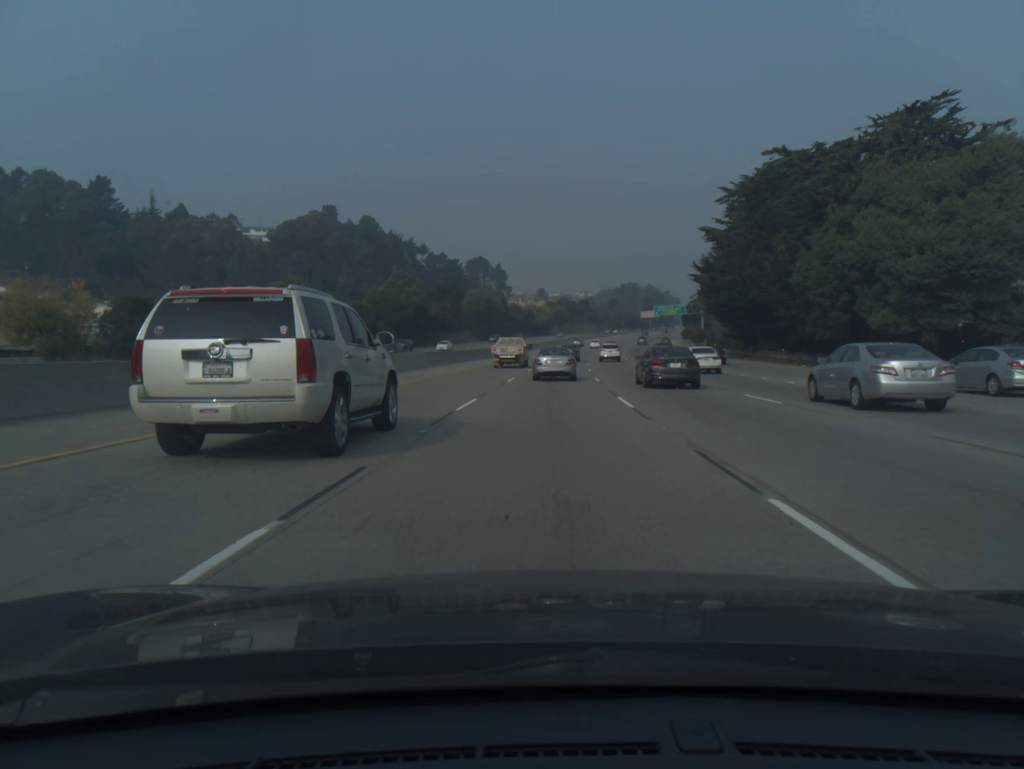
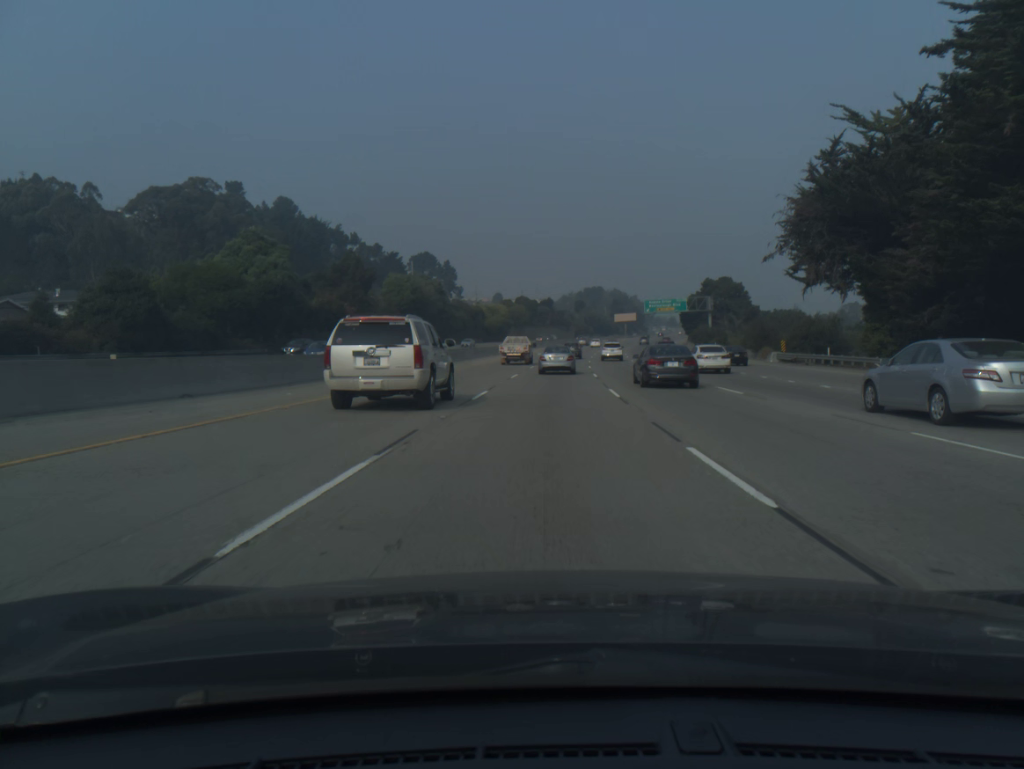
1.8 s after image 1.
(+1.5, +54.8) m; +3°
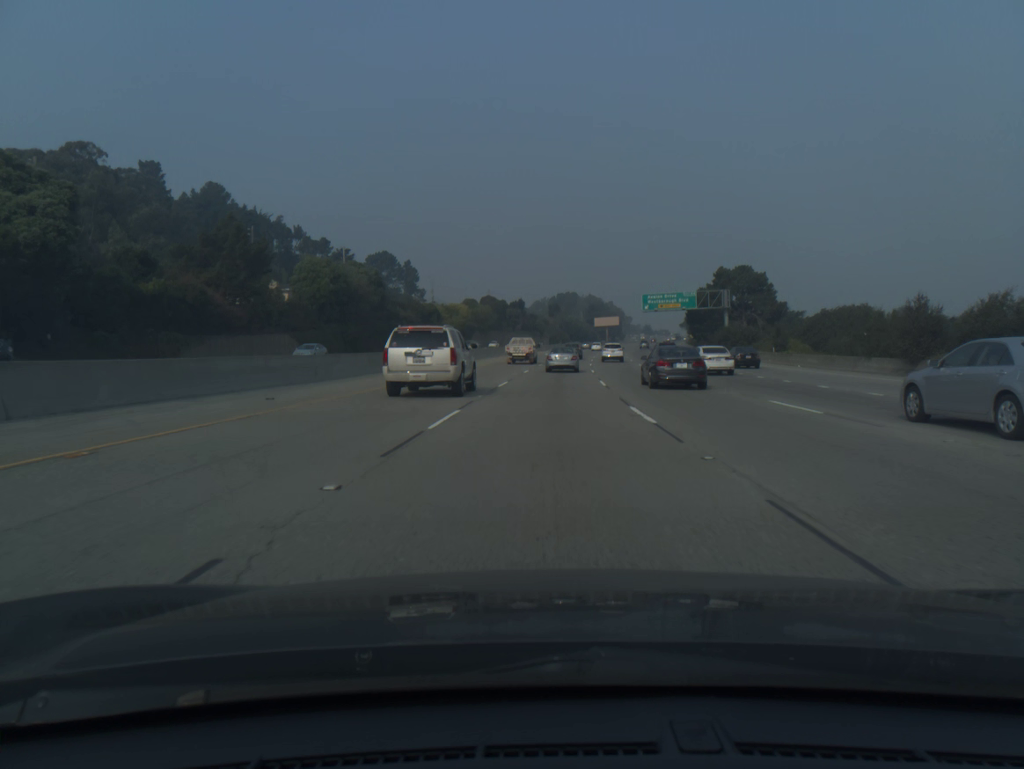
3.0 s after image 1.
(+0.6, +36.3) m; +2°
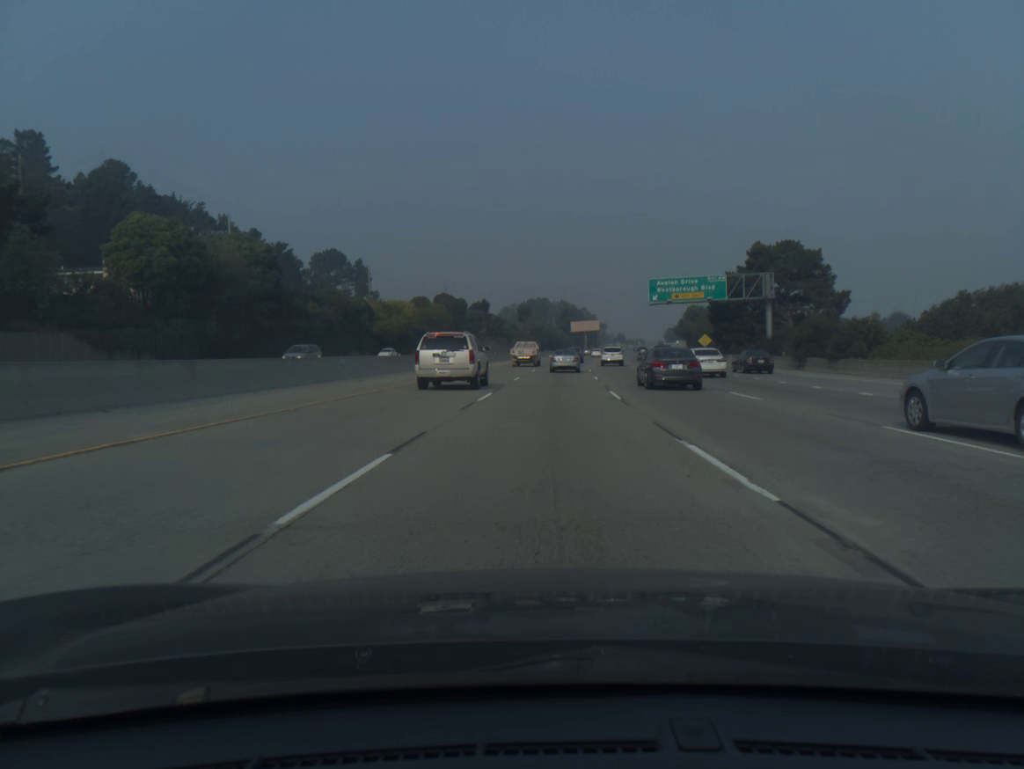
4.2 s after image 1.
(+0.7, +36.2) m; +2°
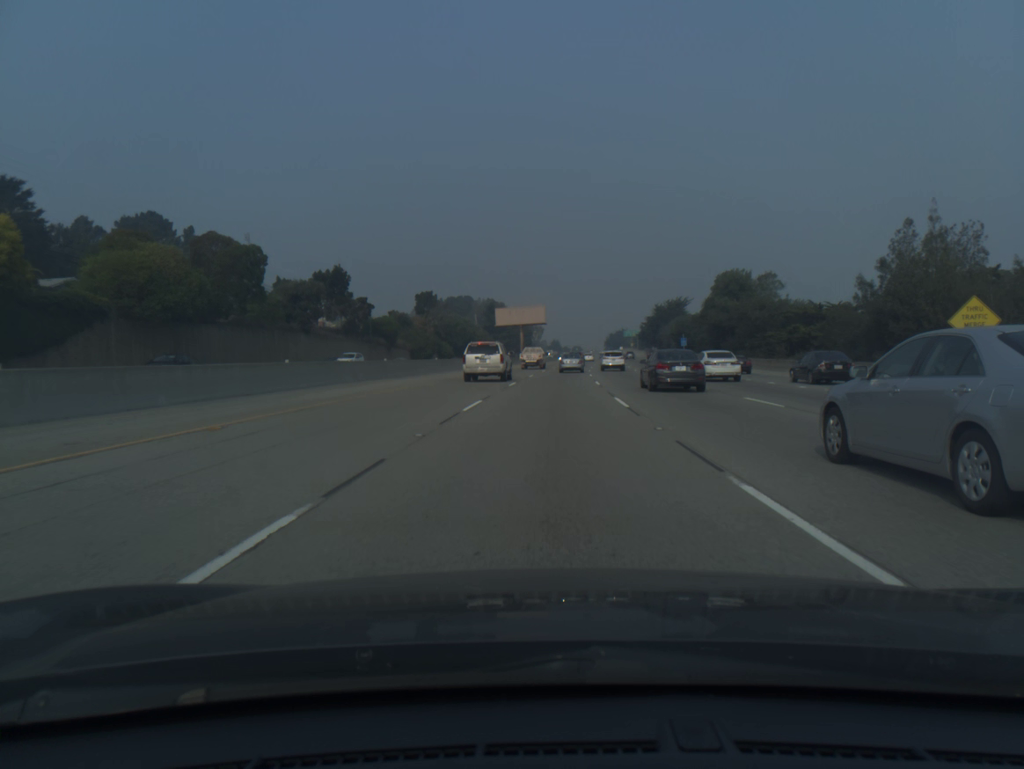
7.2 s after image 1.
(+4.1, +90.5) m; +5°
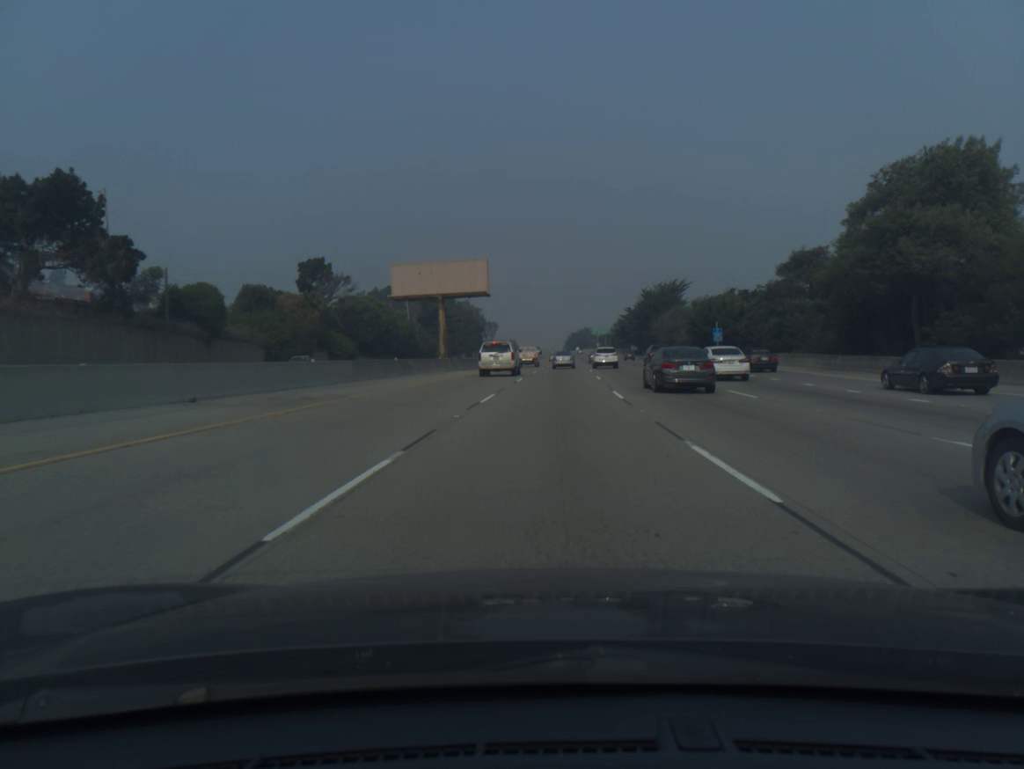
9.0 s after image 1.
(+1.5, +55.4) m; +3°
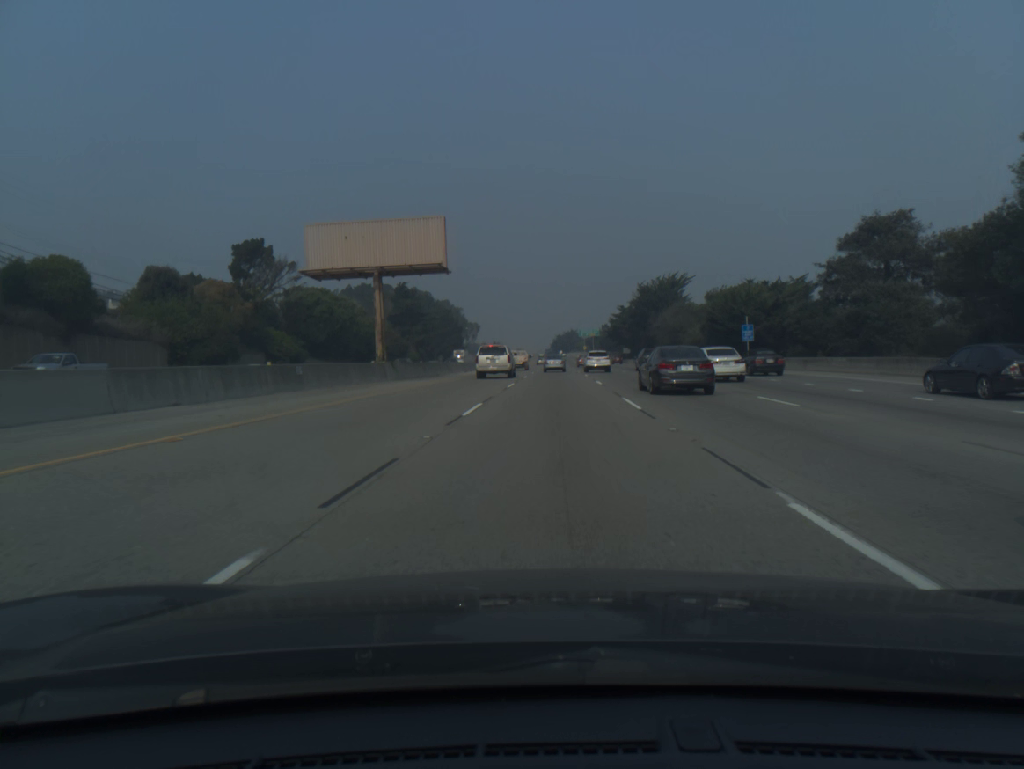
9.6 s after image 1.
(+0.2, +18.7) m; +1°
